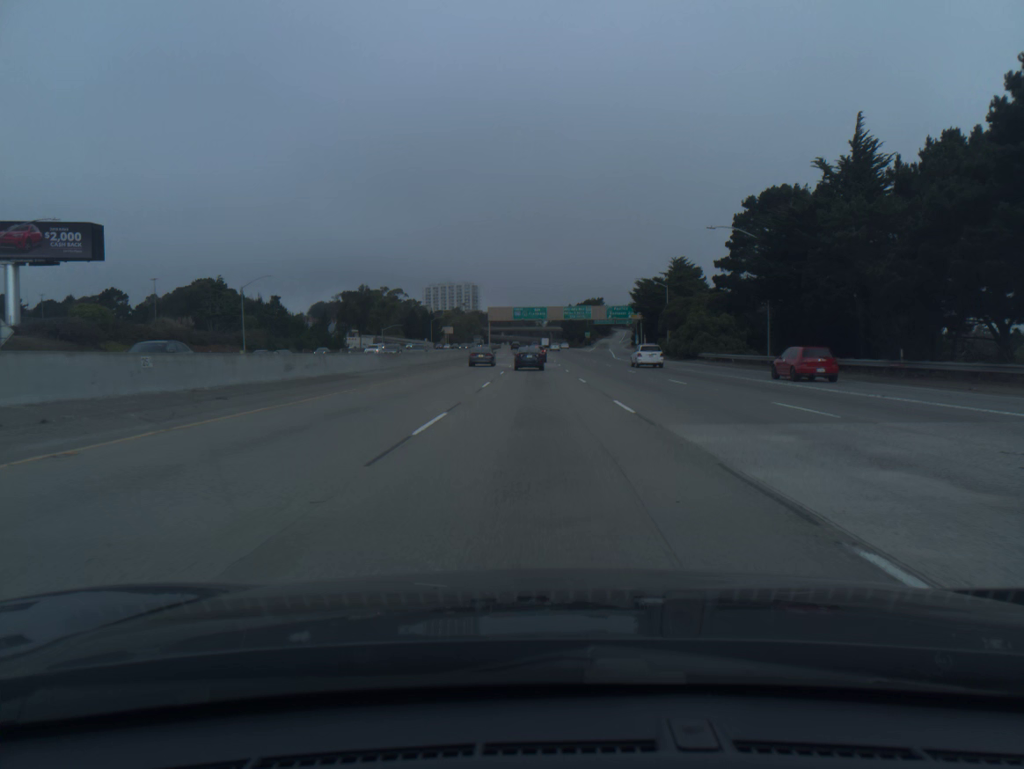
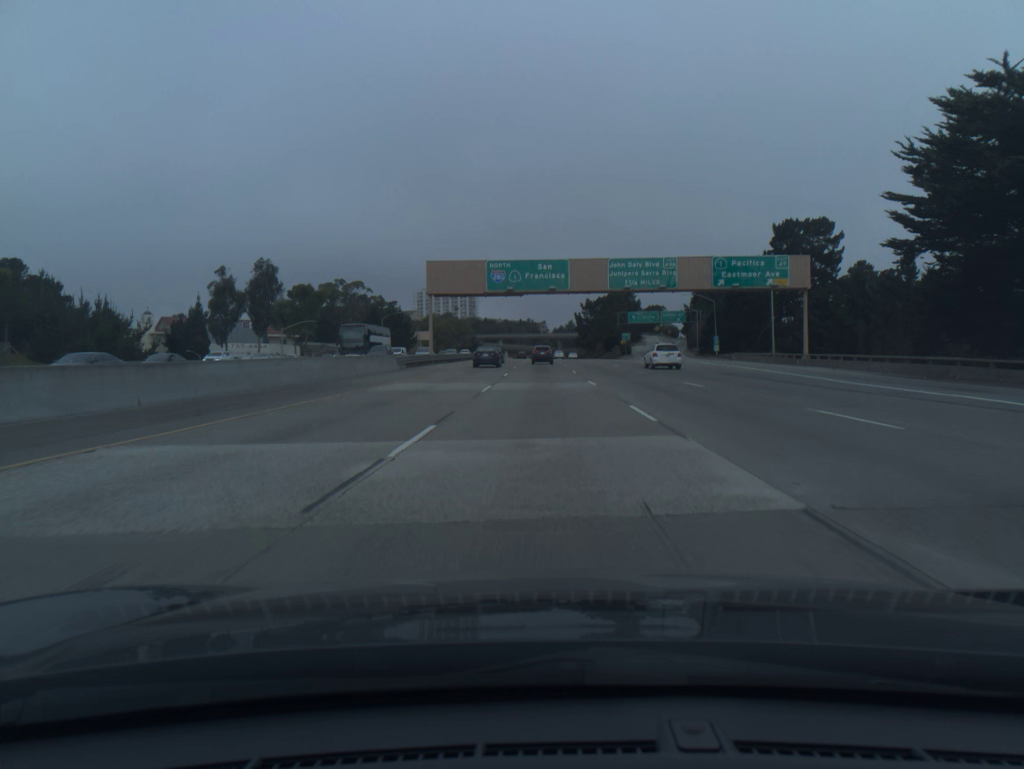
(-0.8, +90.0) m; 0°
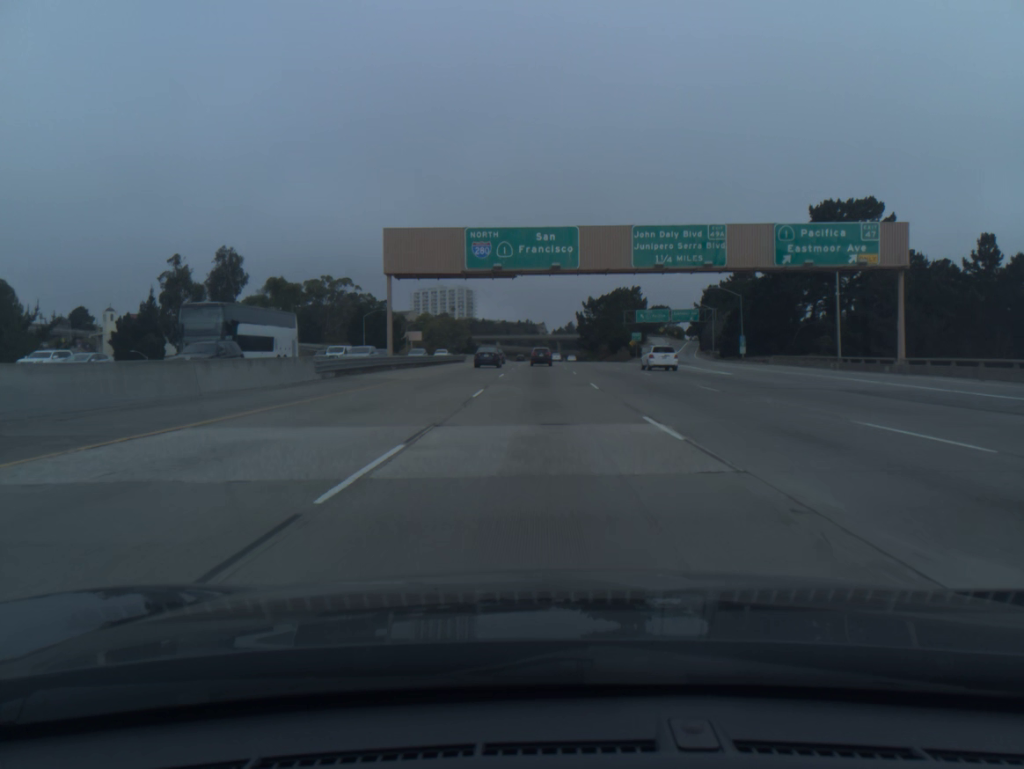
(0.0, +17.3) m; 0°
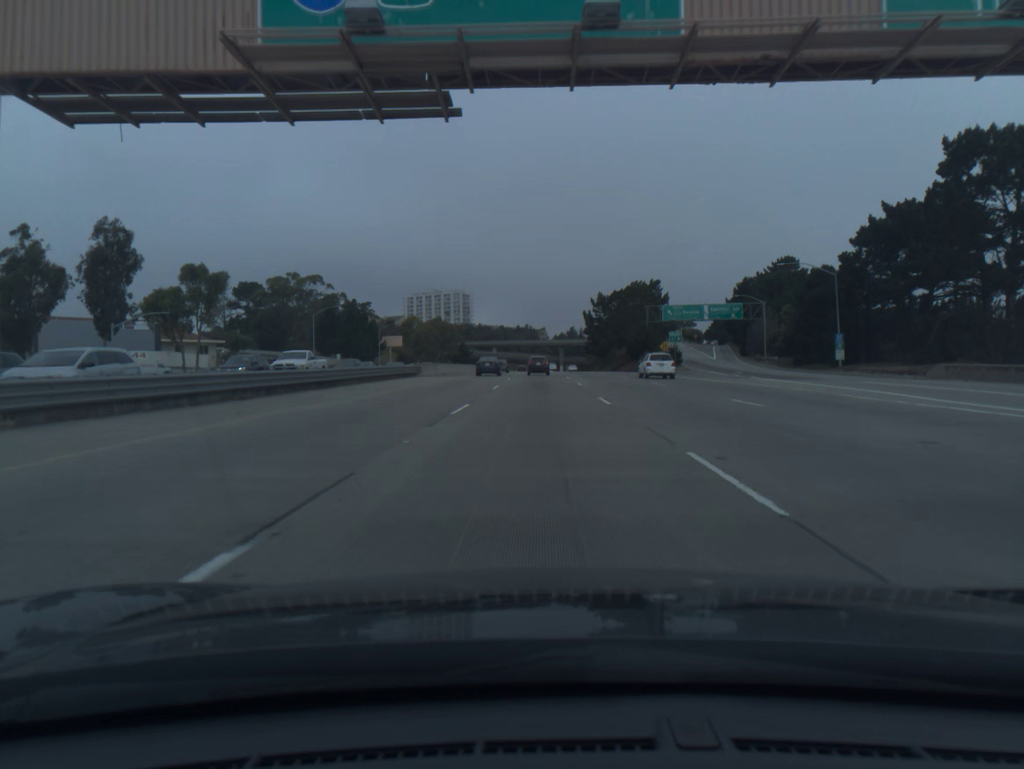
(0.0, +34.2) m; 0°
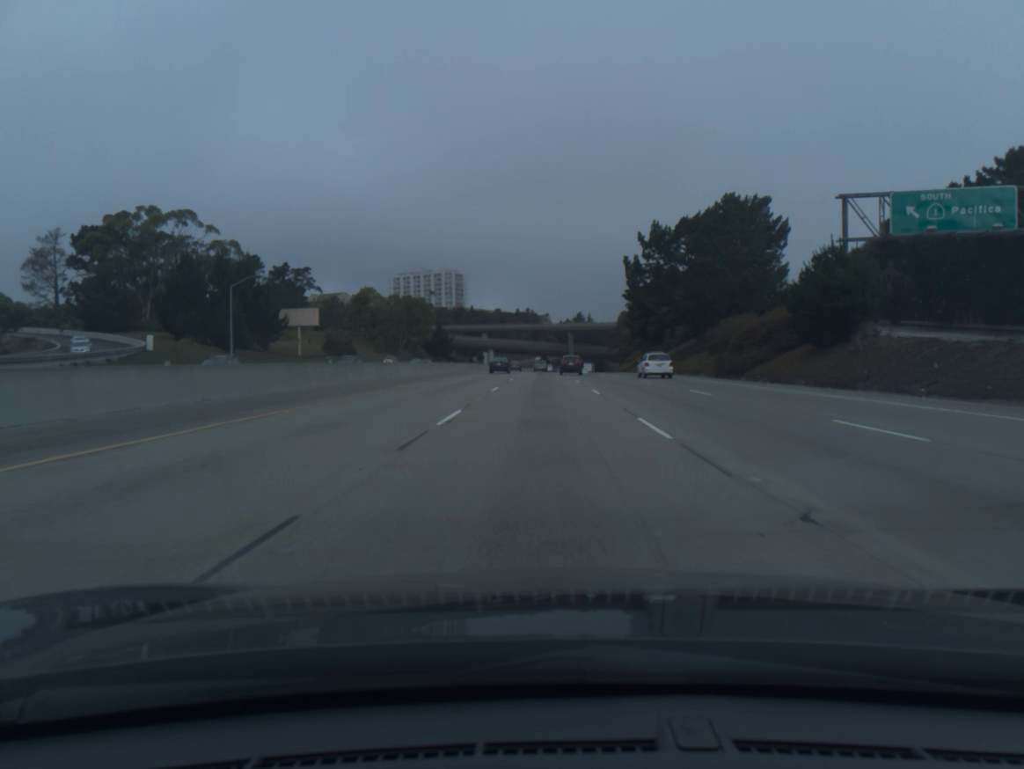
(-0.3, +84.0) m; 0°
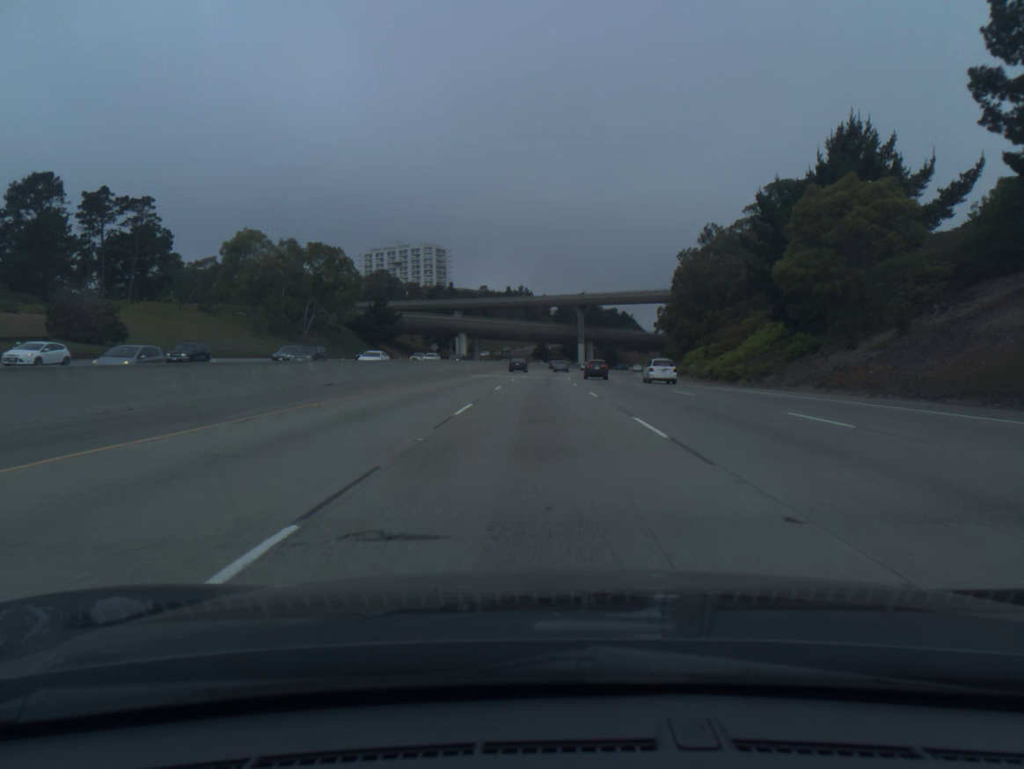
(+0.2, +85.1) m; 0°
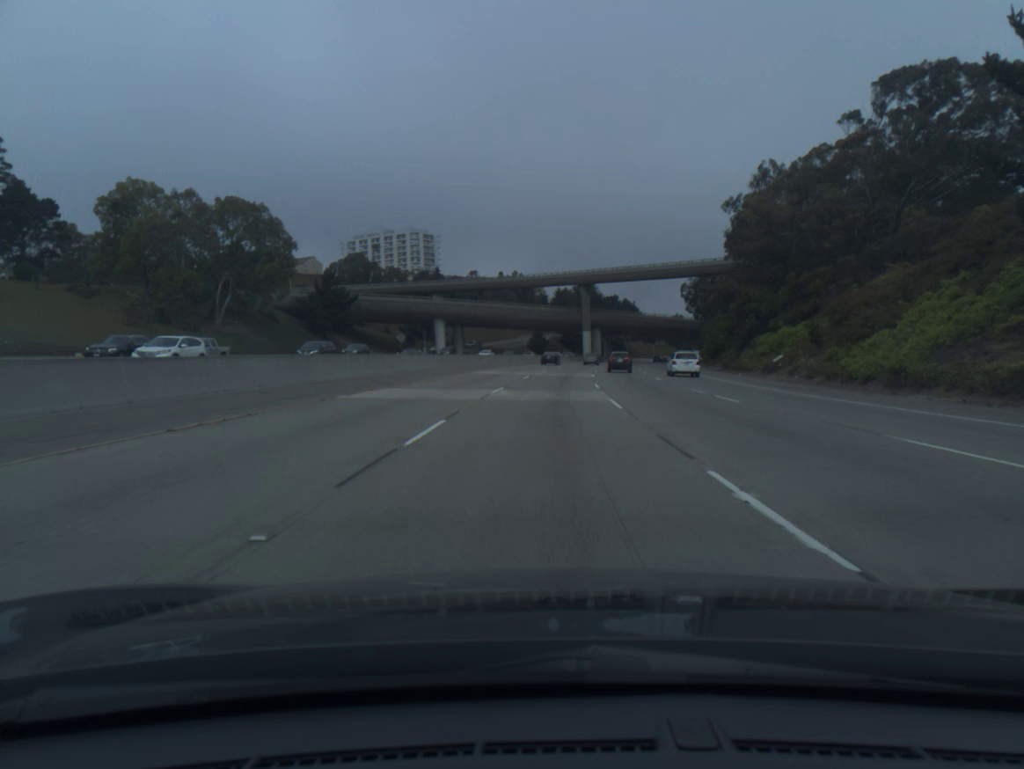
(0.0, +34.9) m; 0°
